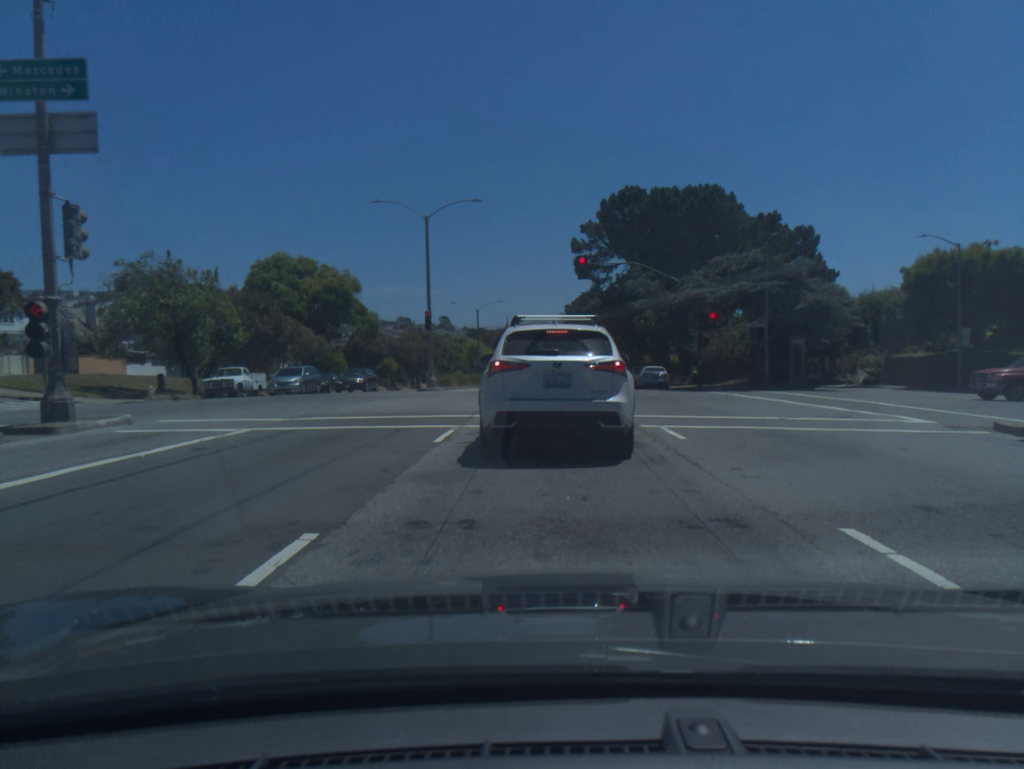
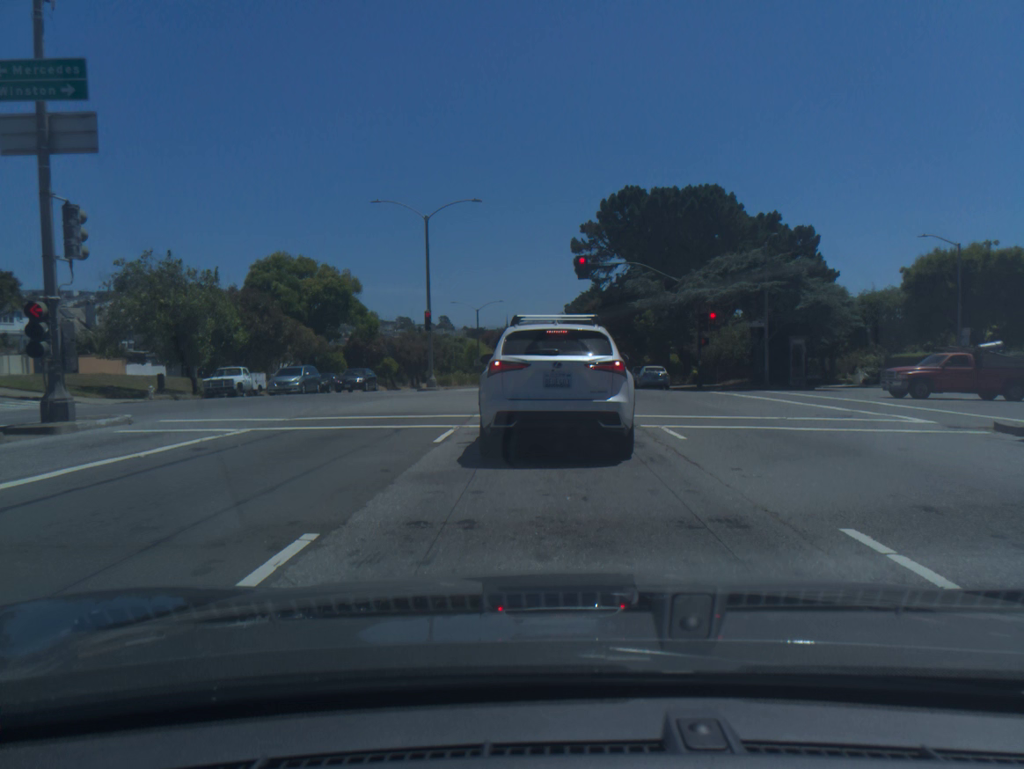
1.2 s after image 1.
(0.0, 0.0) m; 0°
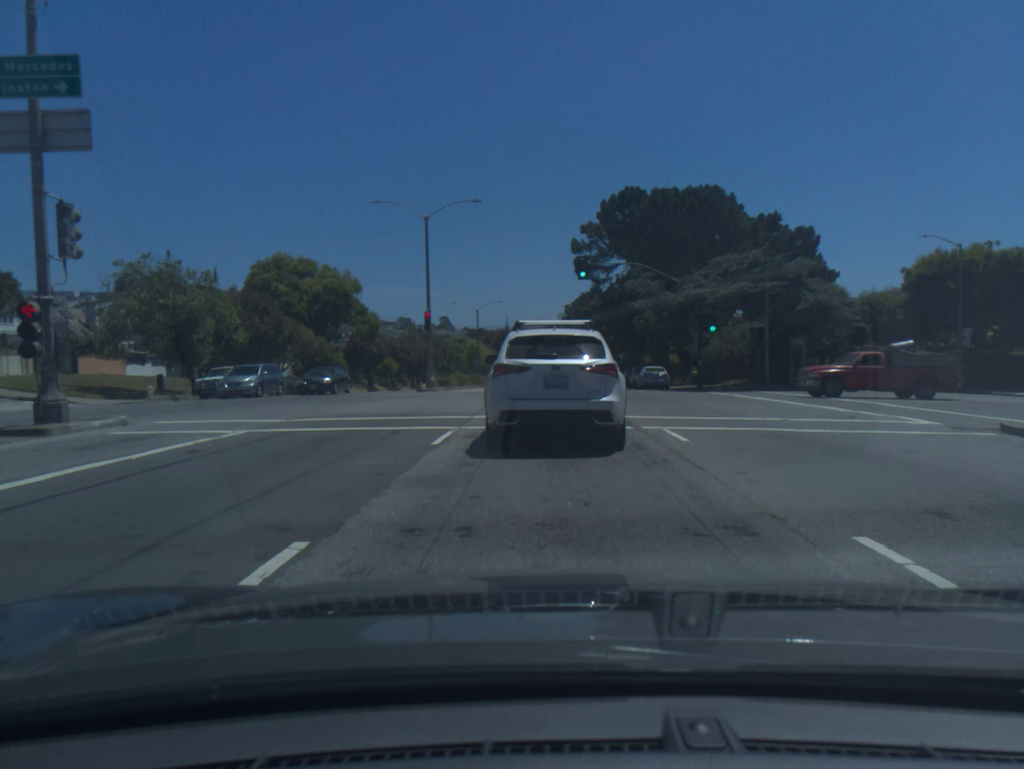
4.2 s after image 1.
(+0.1, +0.3) m; 0°
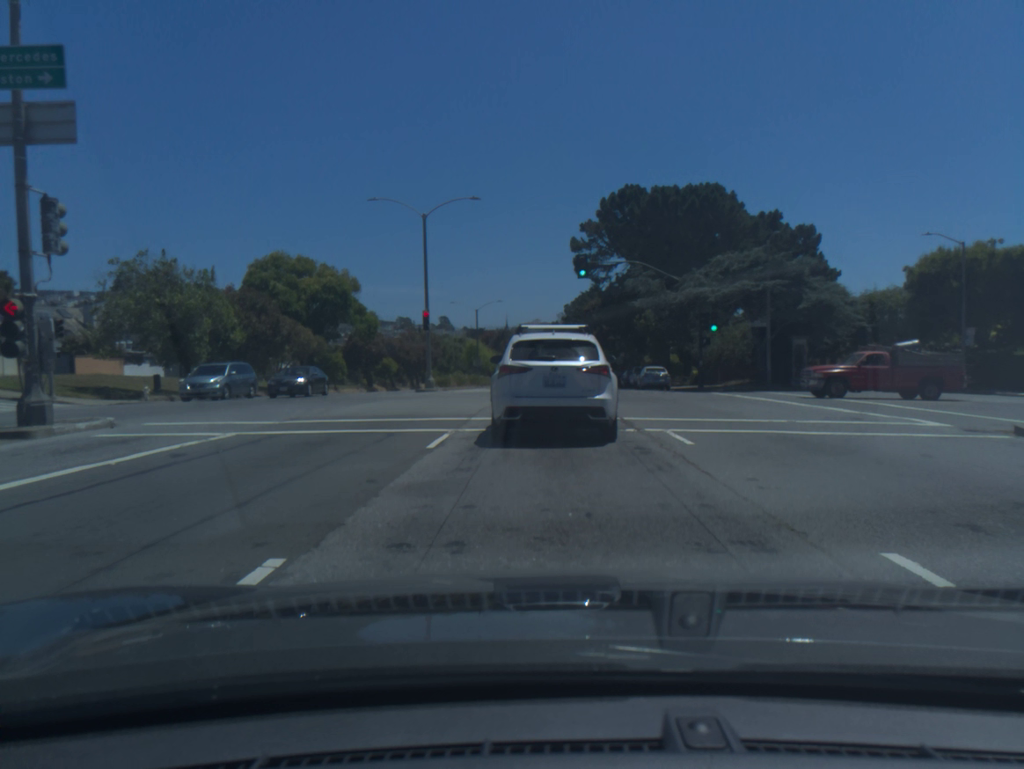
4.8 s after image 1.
(0.0, +0.4) m; 0°
